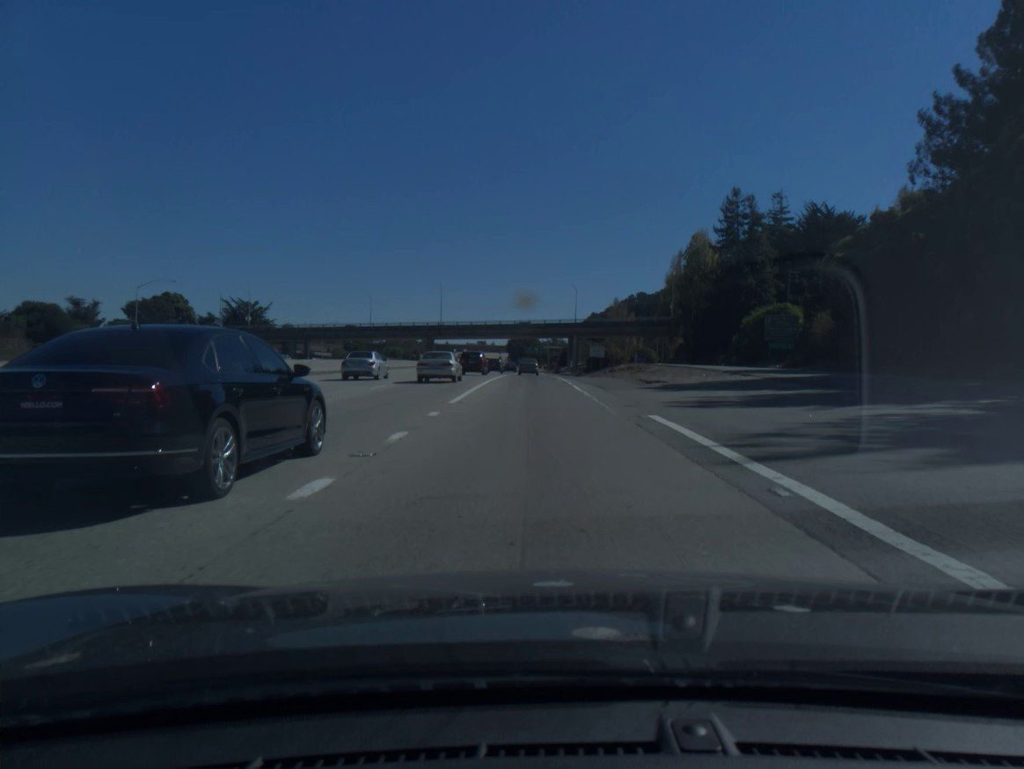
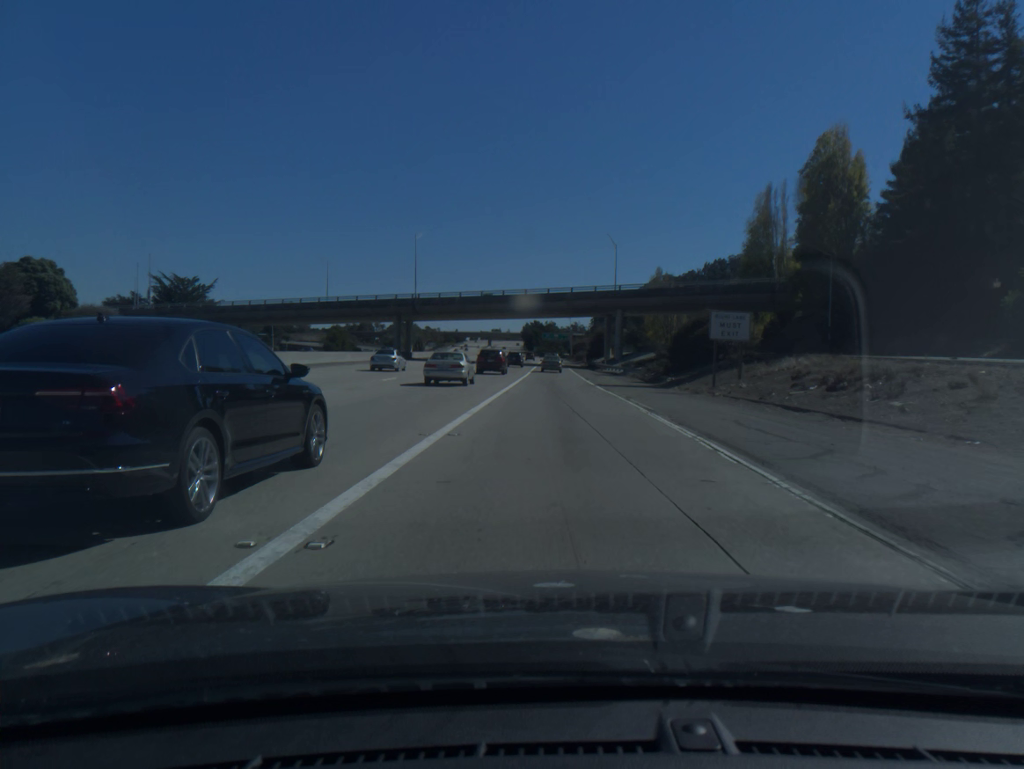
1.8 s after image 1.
(-0.9, +52.4) m; -1°
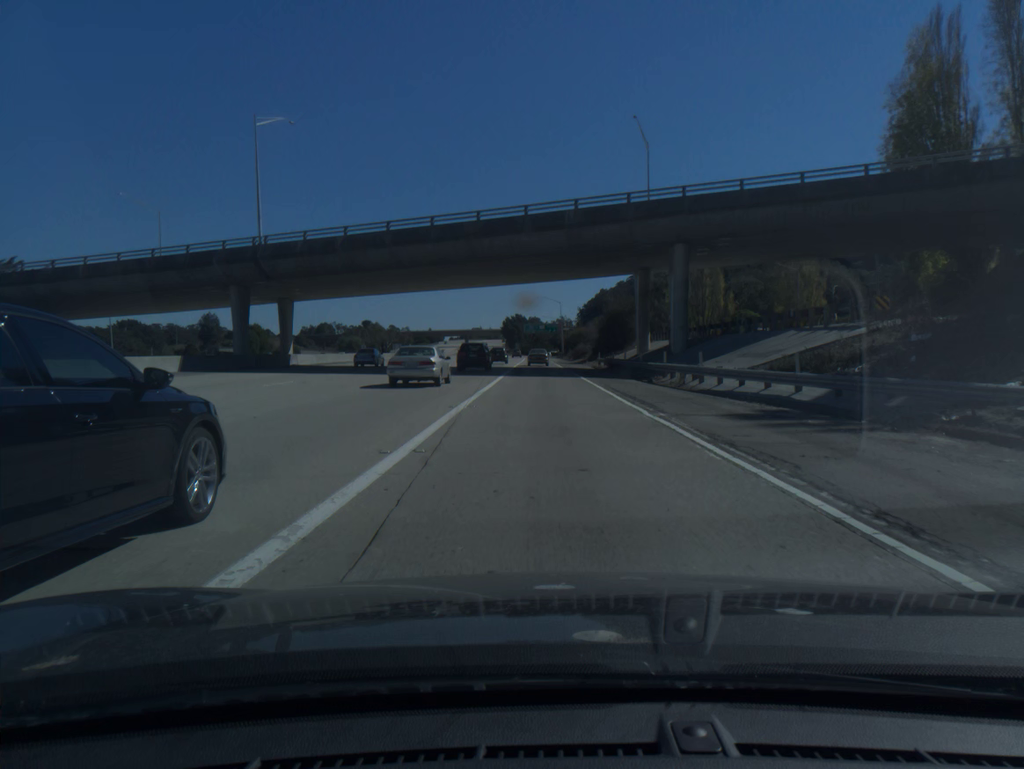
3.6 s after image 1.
(+0.6, +52.9) m; +1°
